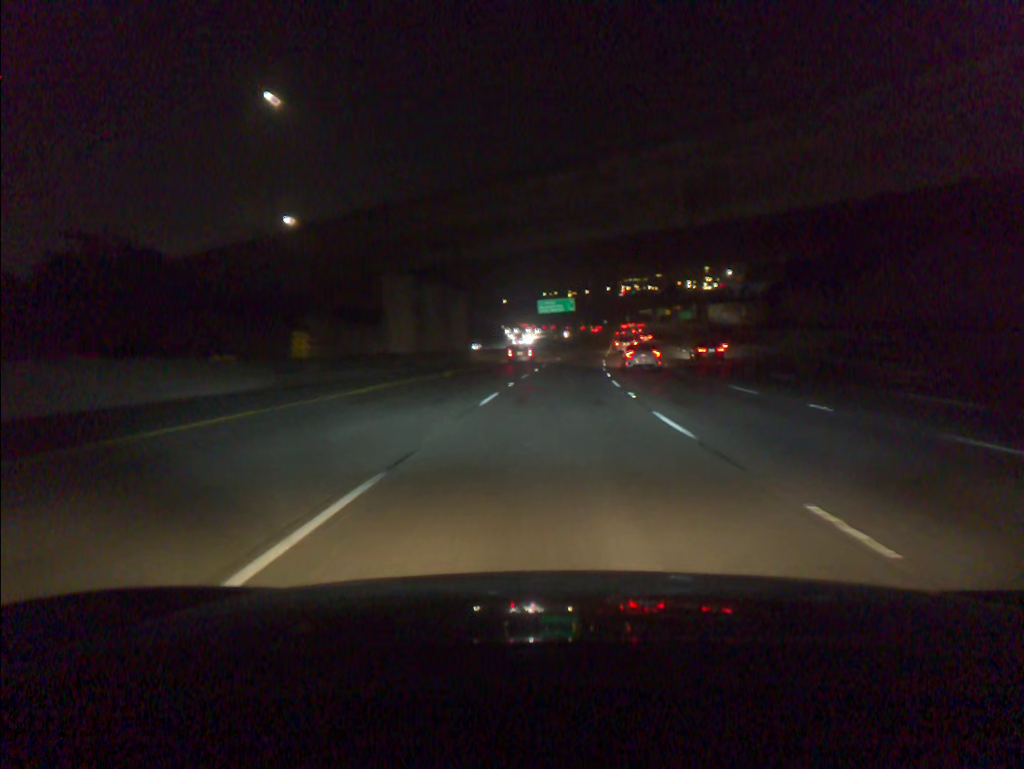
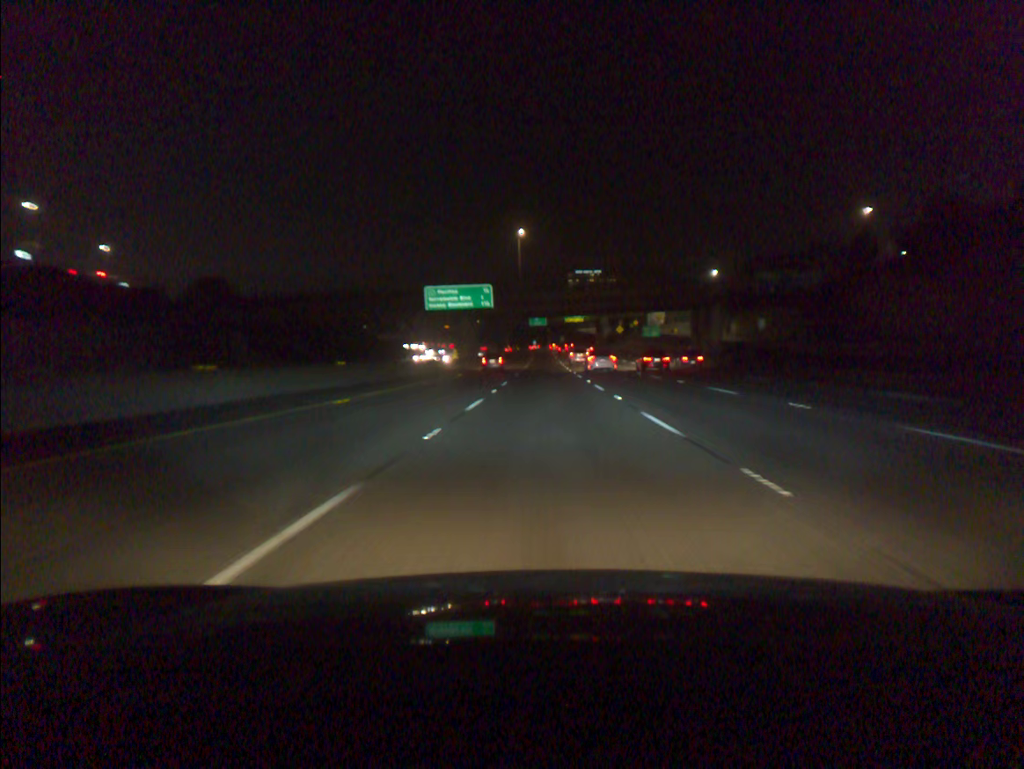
(+4.0, +72.6) m; +5°
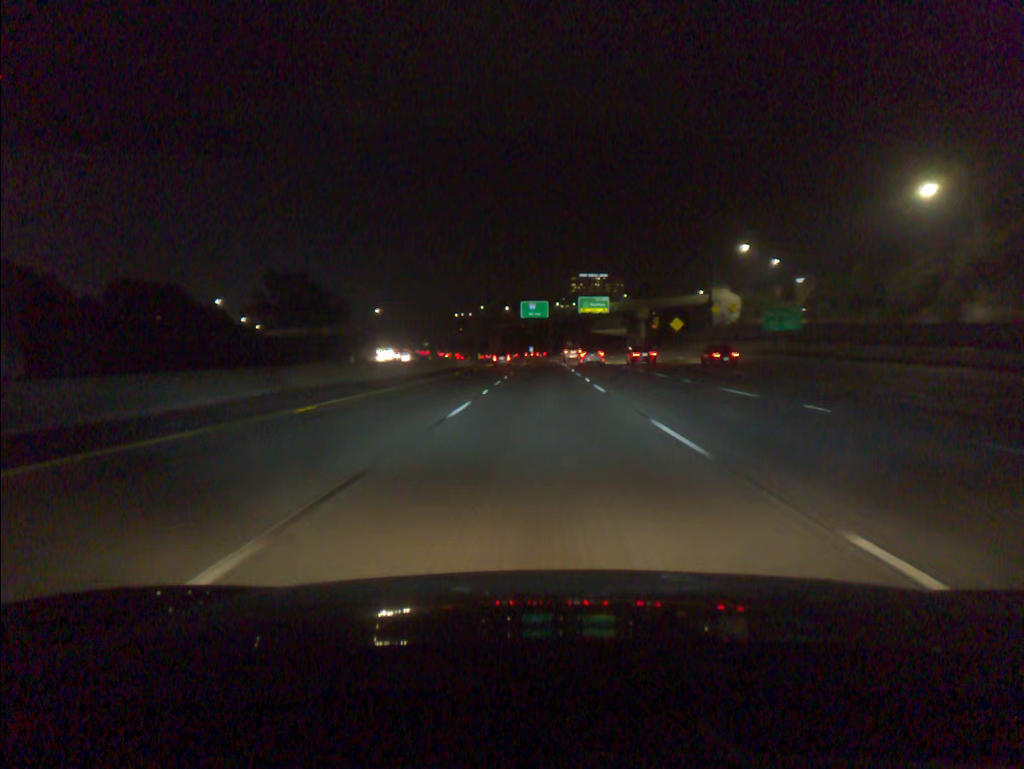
(+0.4, +90.2) m; 0°
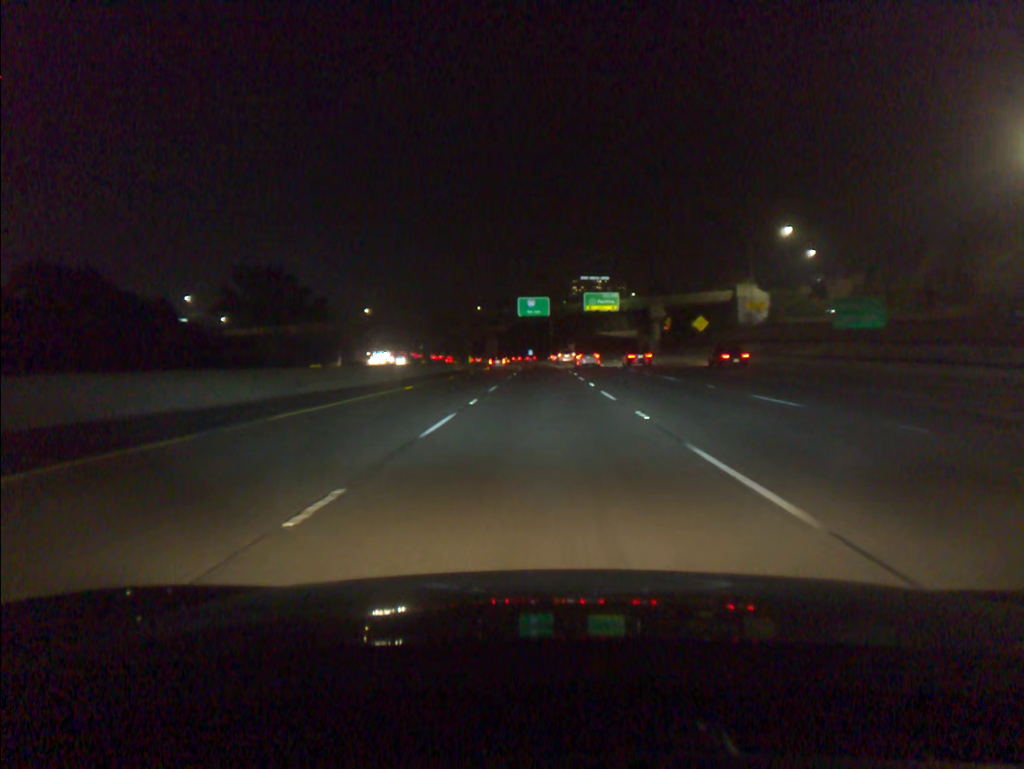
(0.0, +18.0) m; 0°
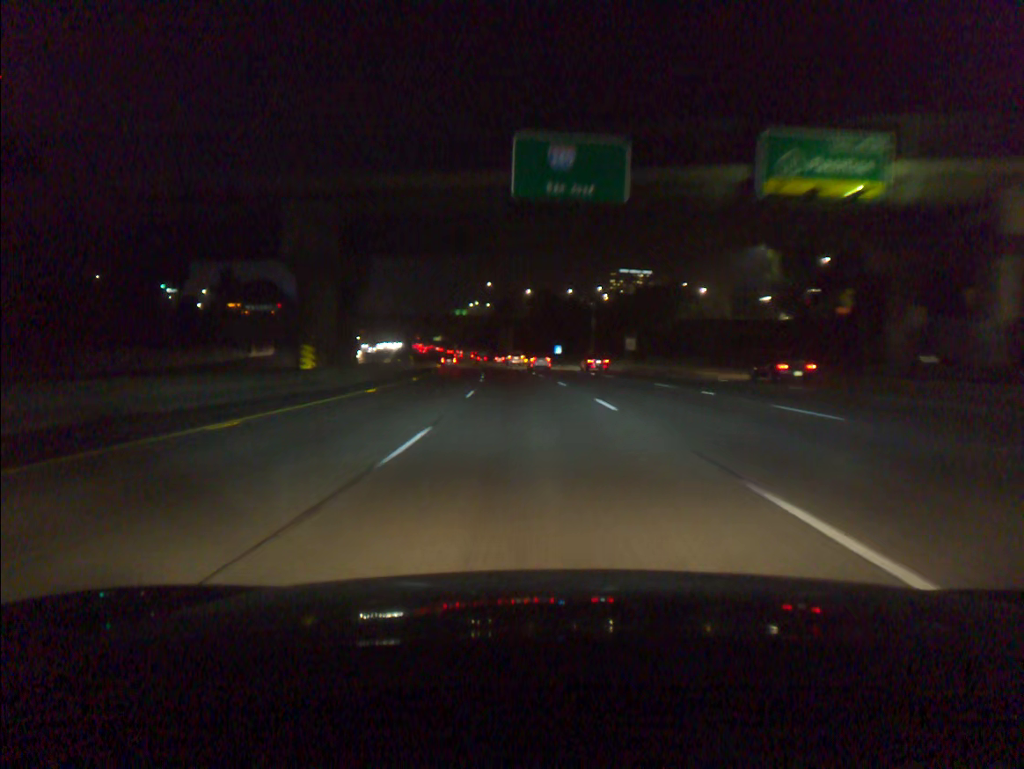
(-0.8, +90.6) m; -2°
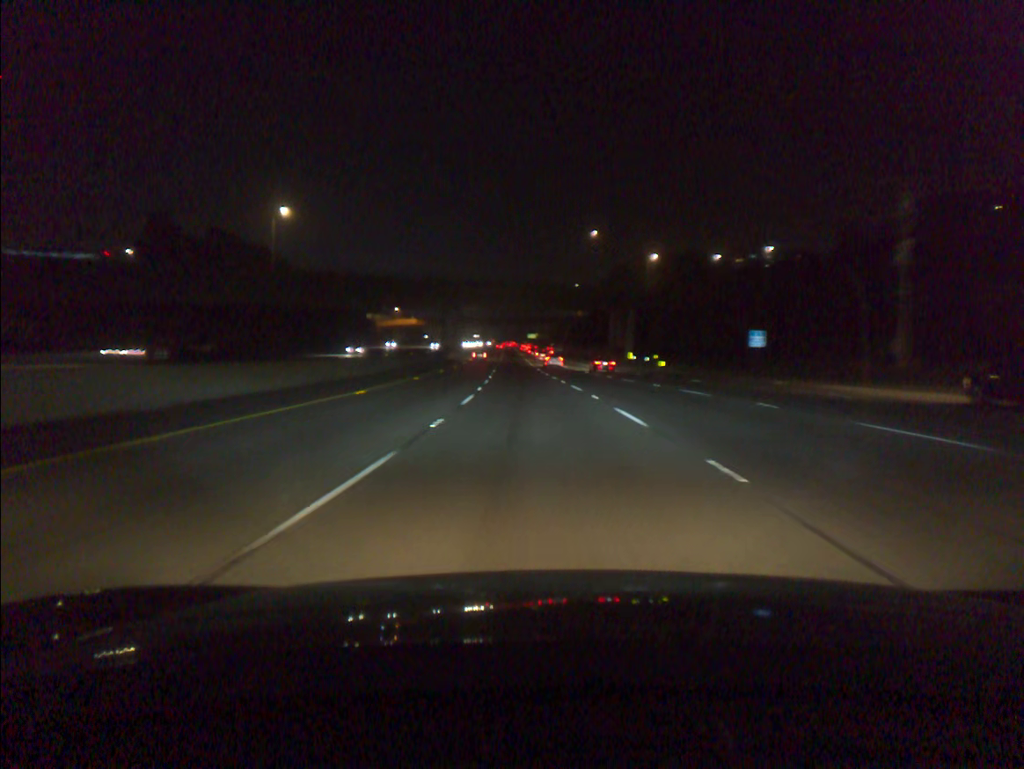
(-6.1, +91.0) m; -8°
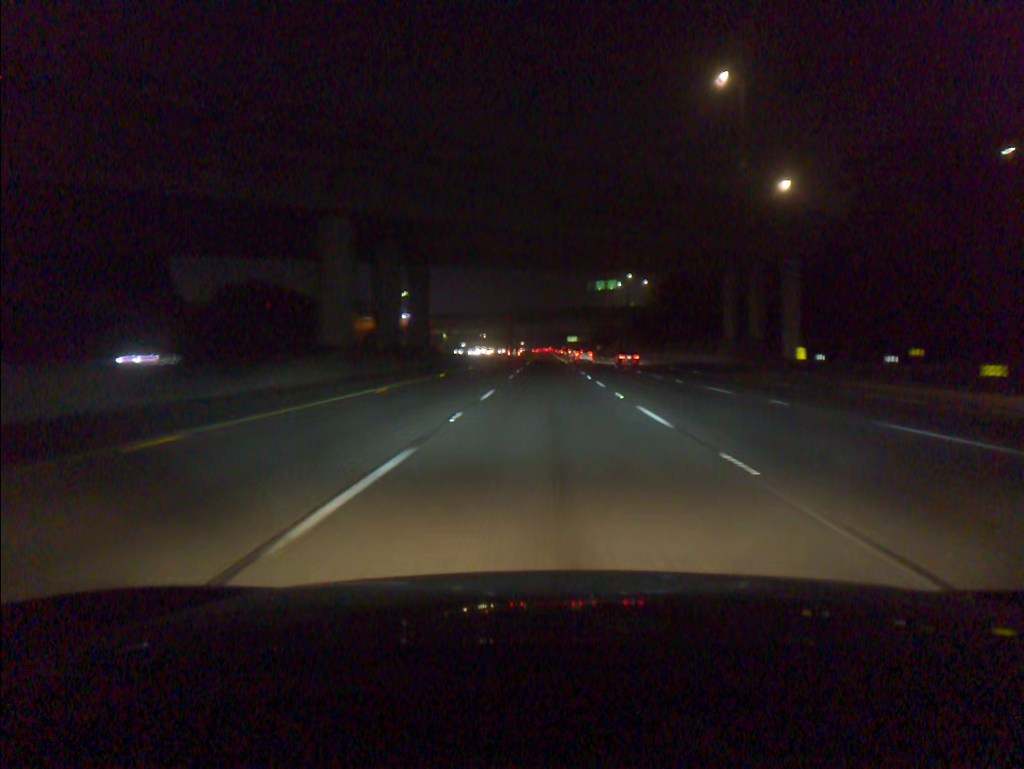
(-2.4, +73.0) m; -3°
